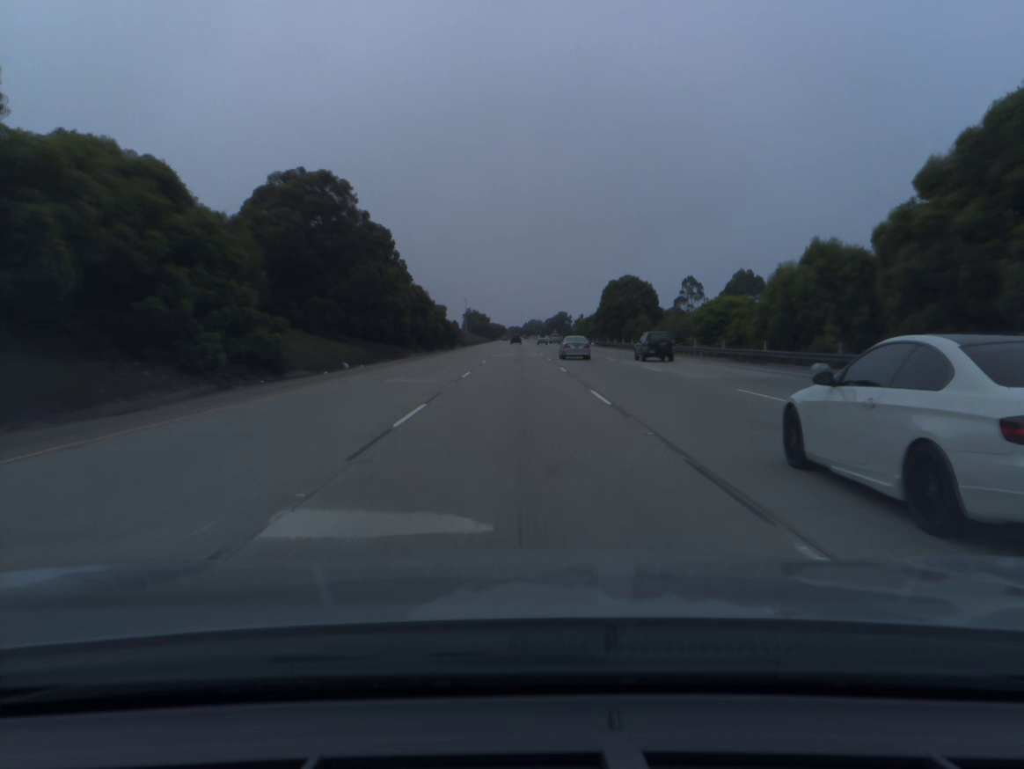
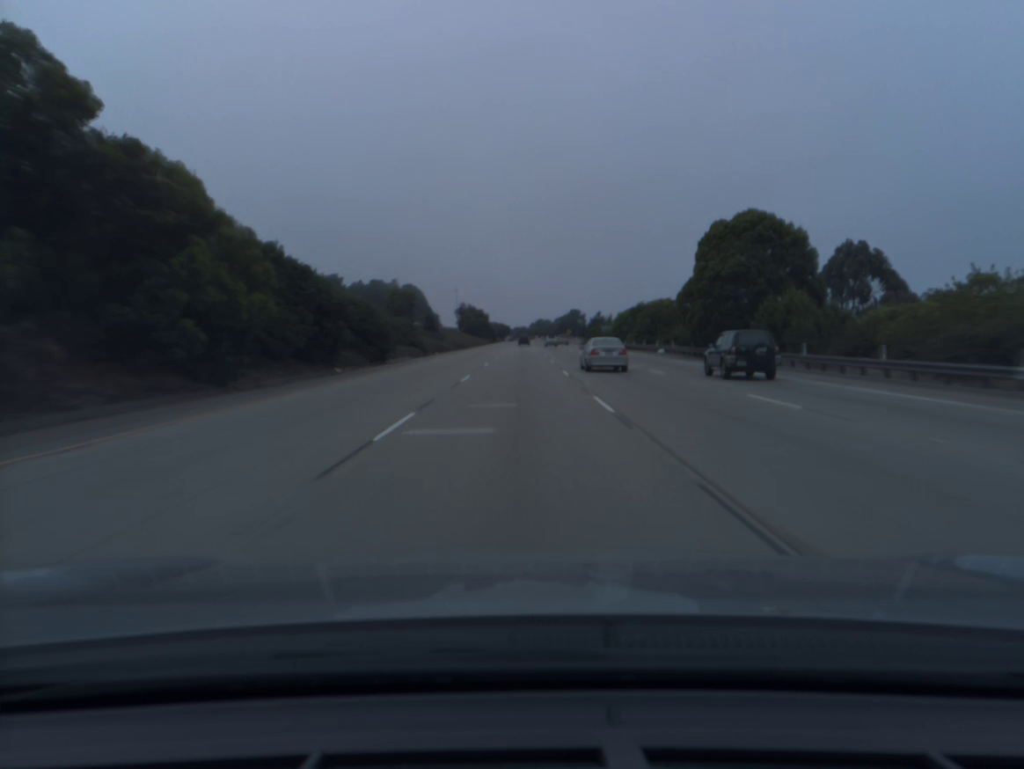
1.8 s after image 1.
(-0.2, +59.6) m; 0°
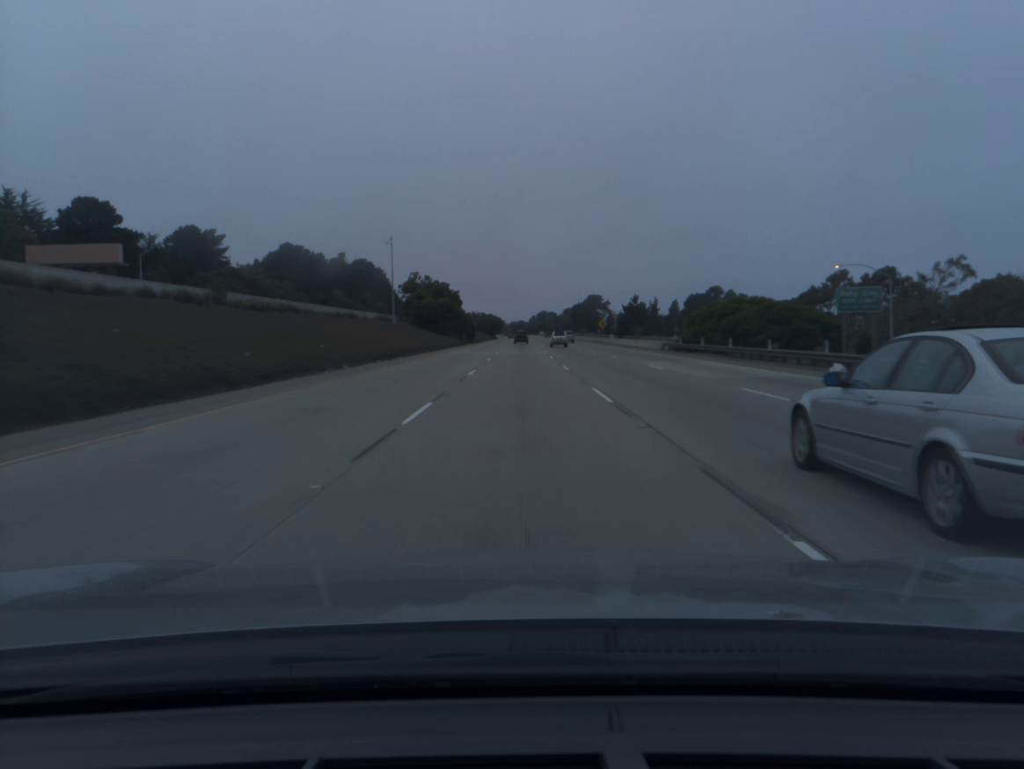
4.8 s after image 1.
(0.0, +100.7) m; 0°
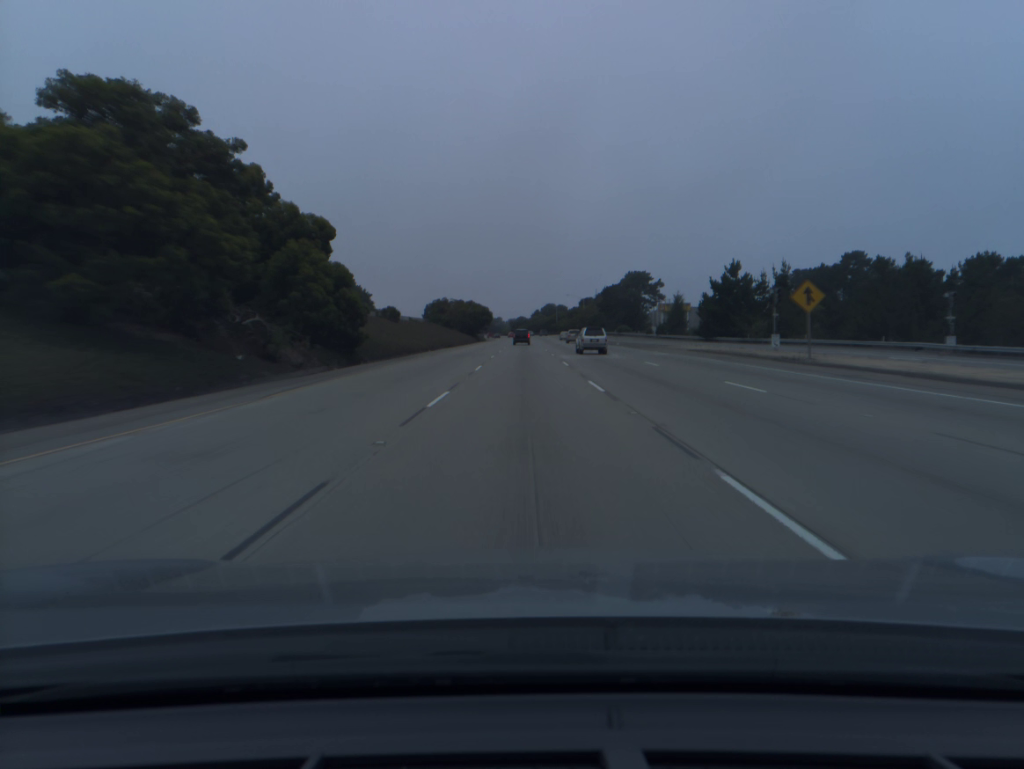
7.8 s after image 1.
(-0.1, +100.3) m; 0°
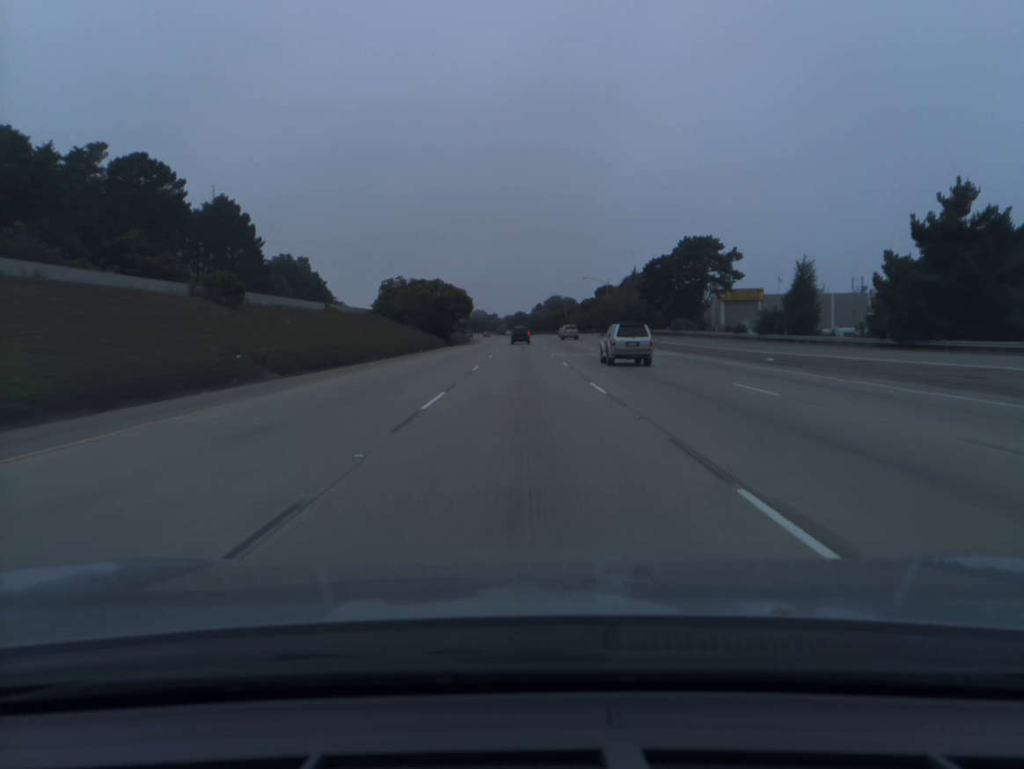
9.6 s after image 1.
(0.0, +59.2) m; 0°
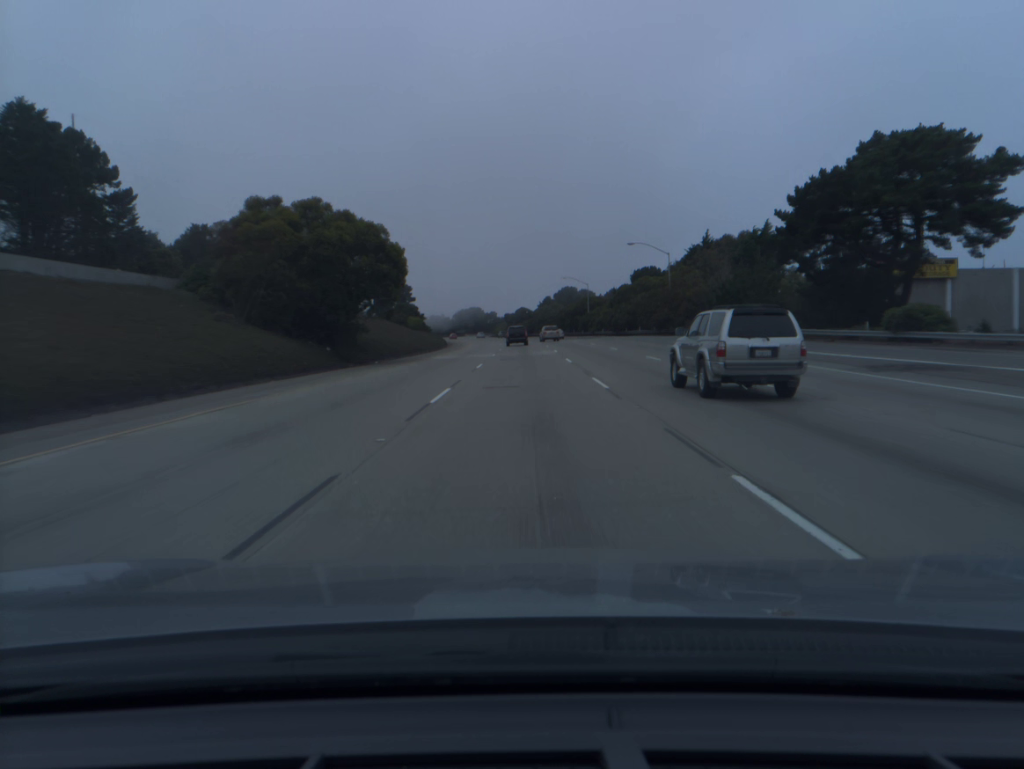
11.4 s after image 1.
(-0.2, +57.8) m; 0°
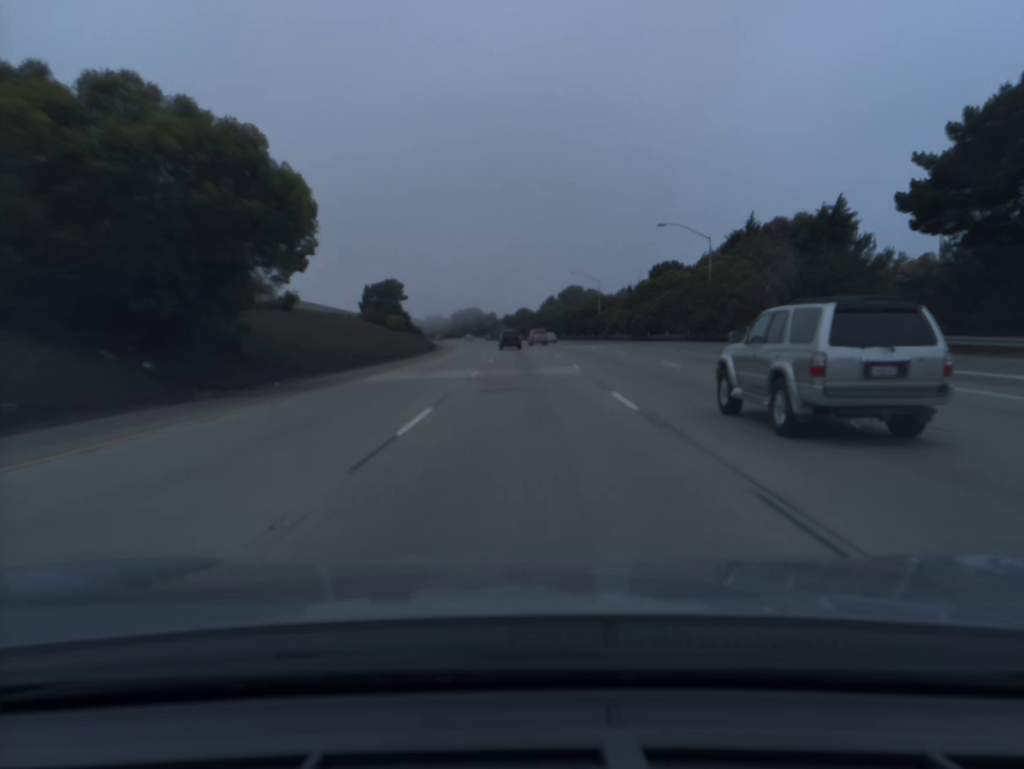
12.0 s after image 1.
(0.0, +18.9) m; 0°
